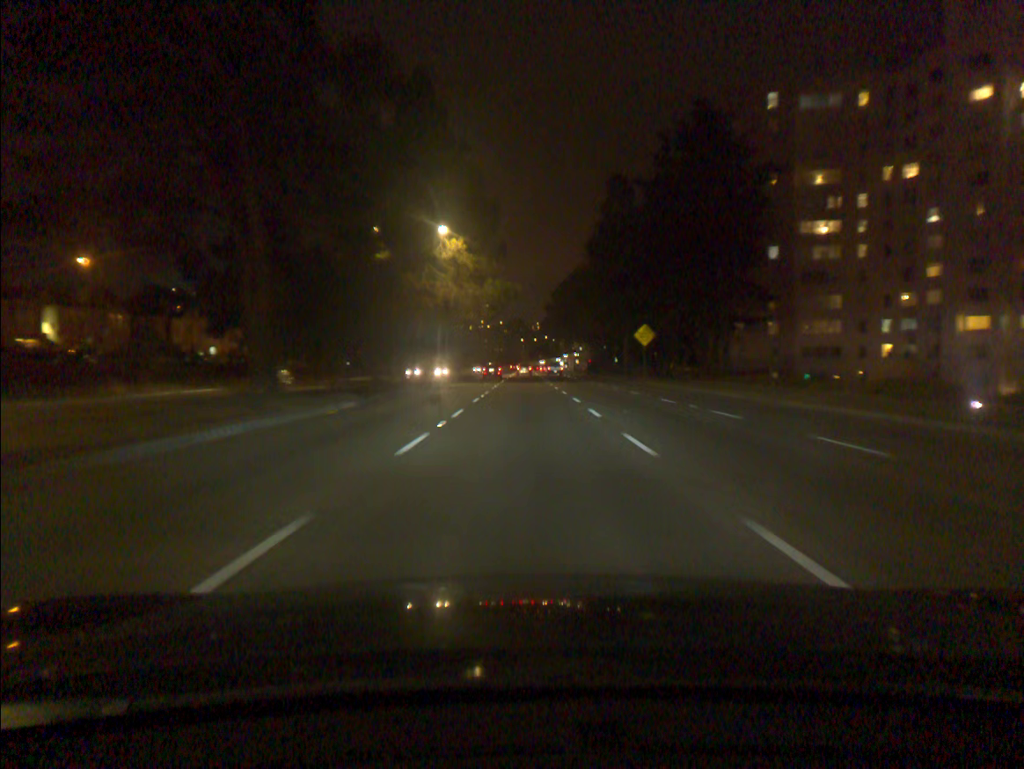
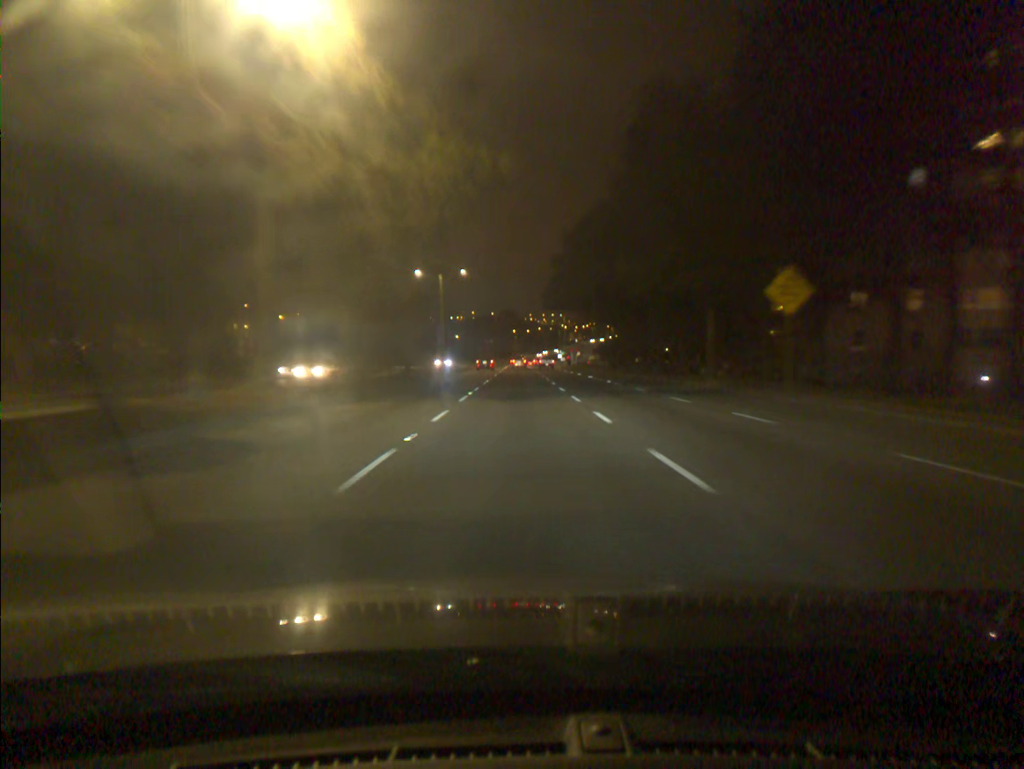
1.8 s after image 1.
(+0.2, +32.7) m; +1°
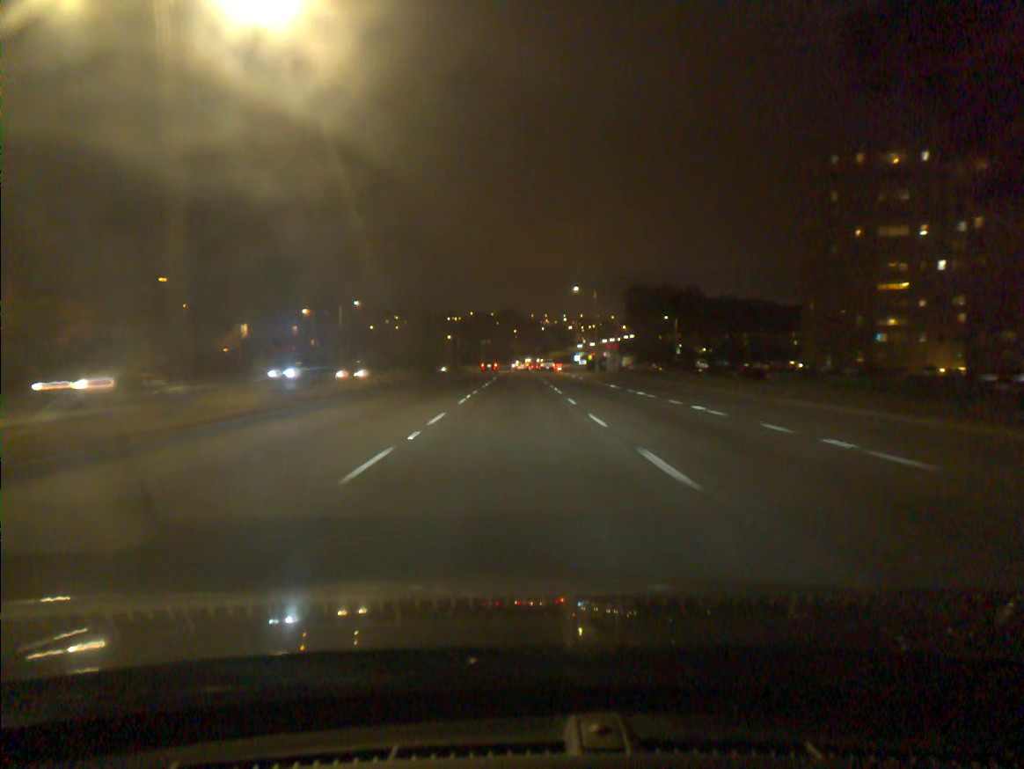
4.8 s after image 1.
(+0.2, +58.4) m; 0°
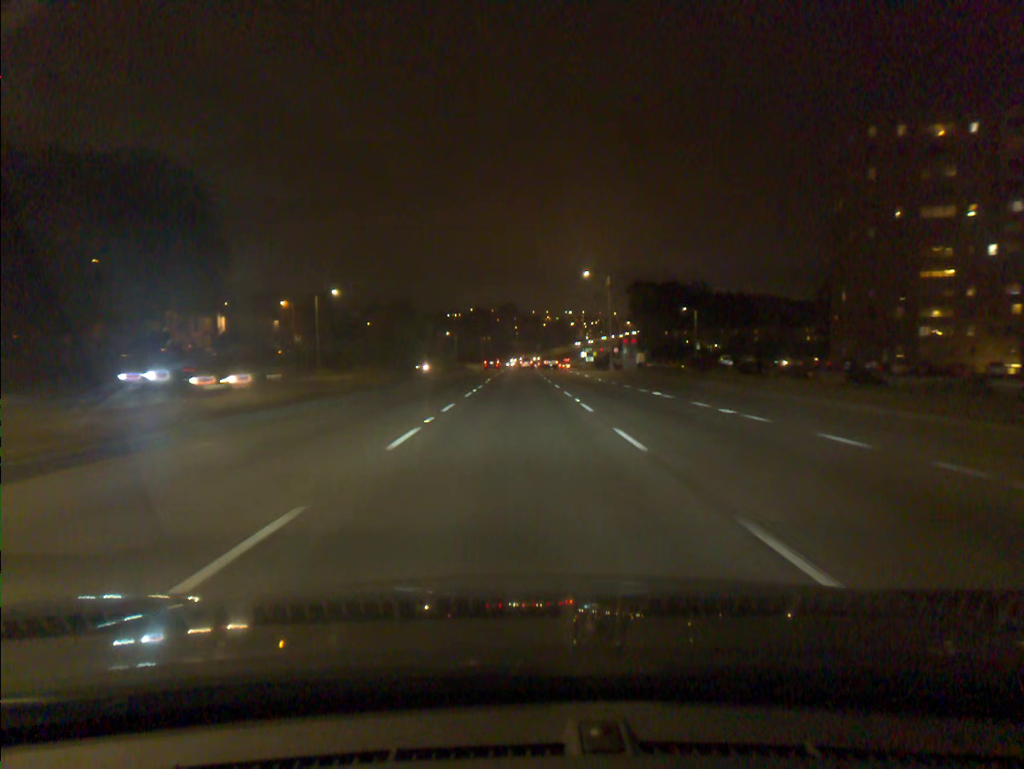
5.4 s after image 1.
(0.0, +12.2) m; 0°
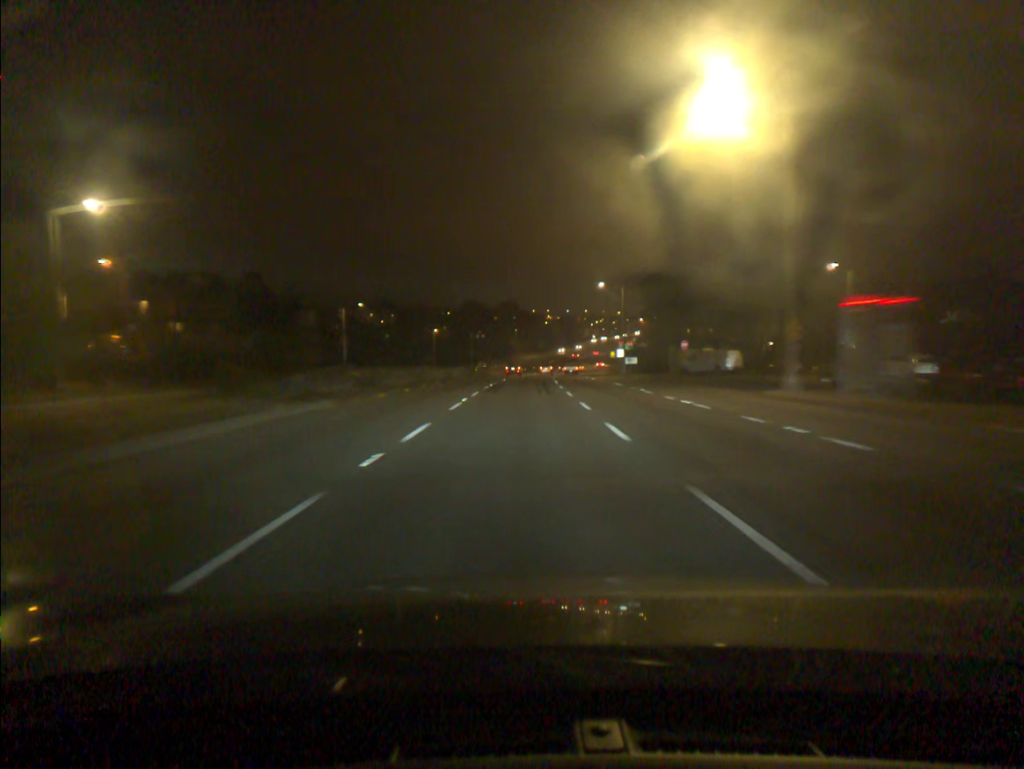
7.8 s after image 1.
(0.0, +50.6) m; 0°
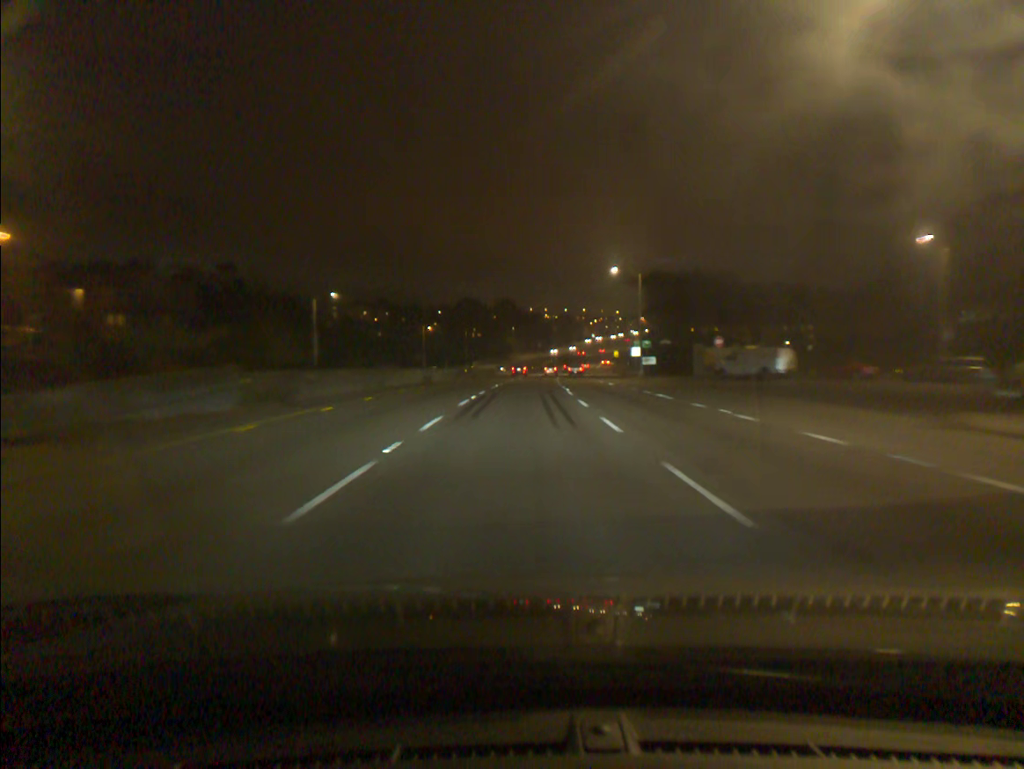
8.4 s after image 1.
(0.0, +13.1) m; 0°
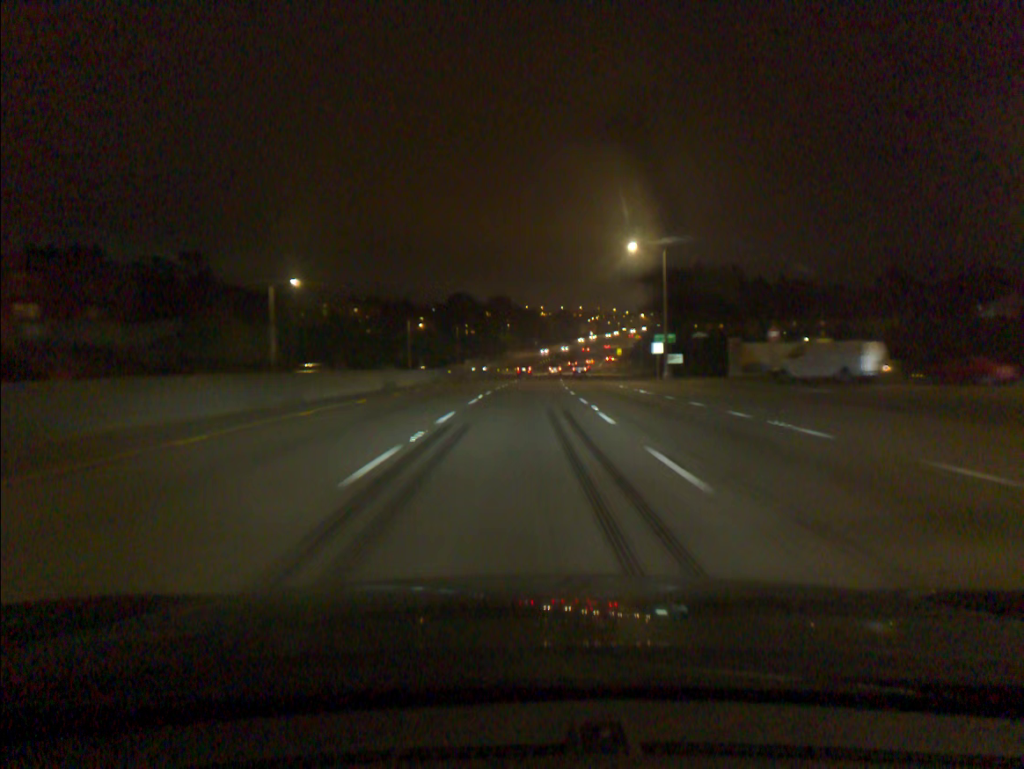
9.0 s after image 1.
(0.0, +13.2) m; 0°
